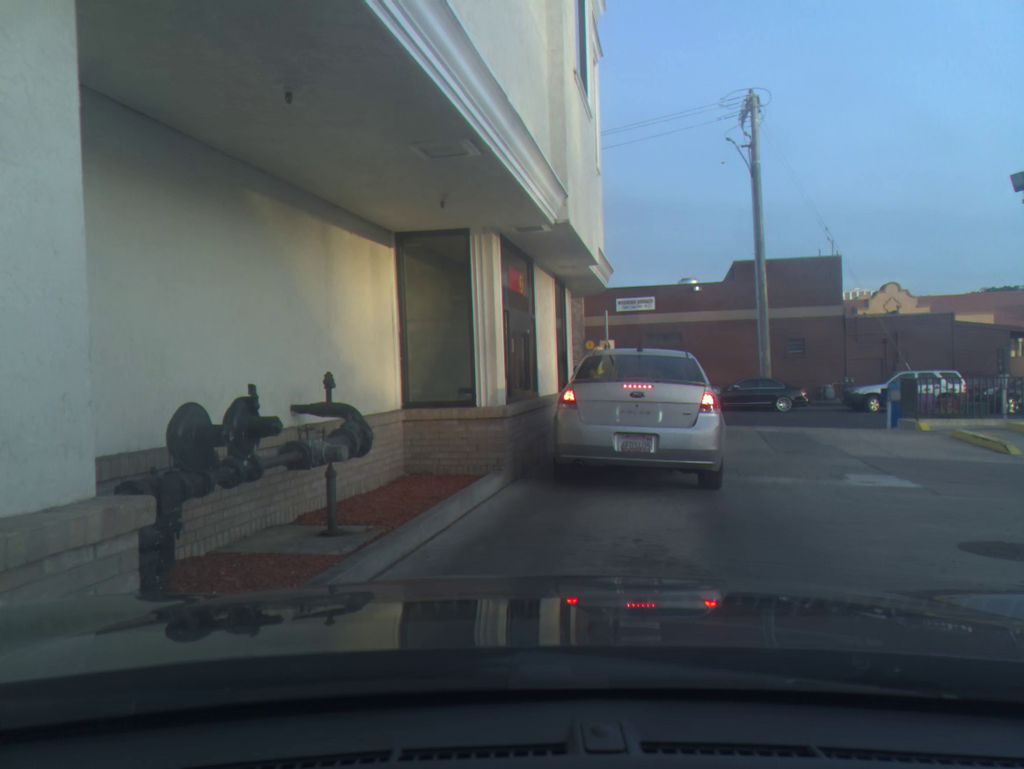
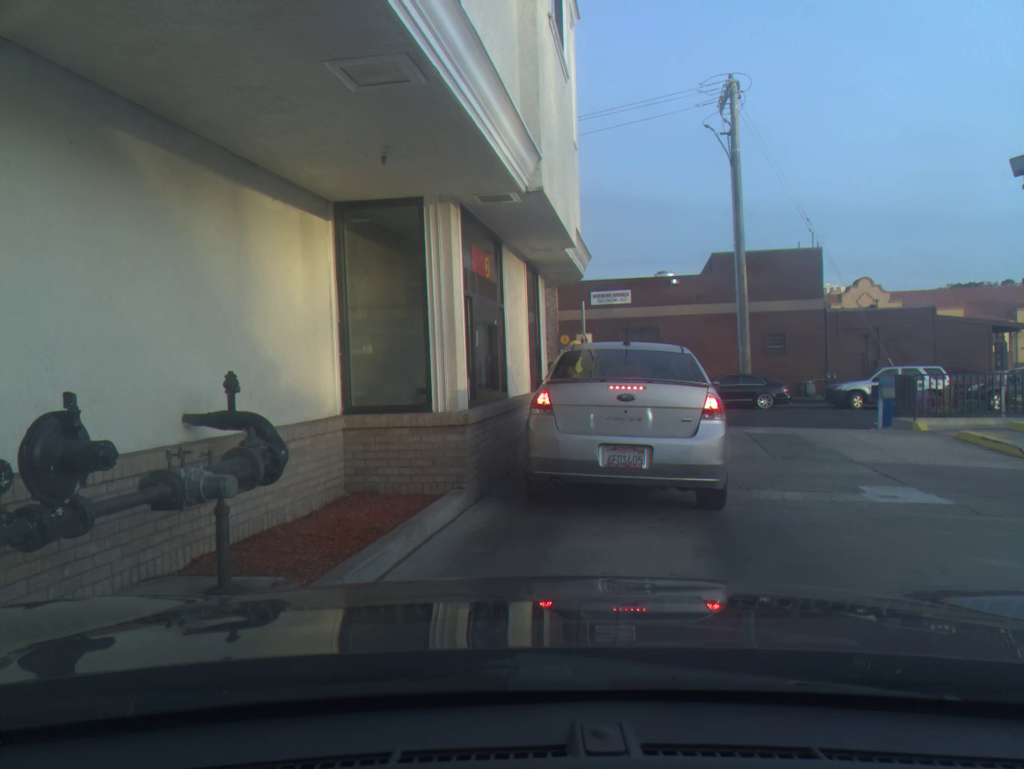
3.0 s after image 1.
(0.0, +1.1) m; +2°
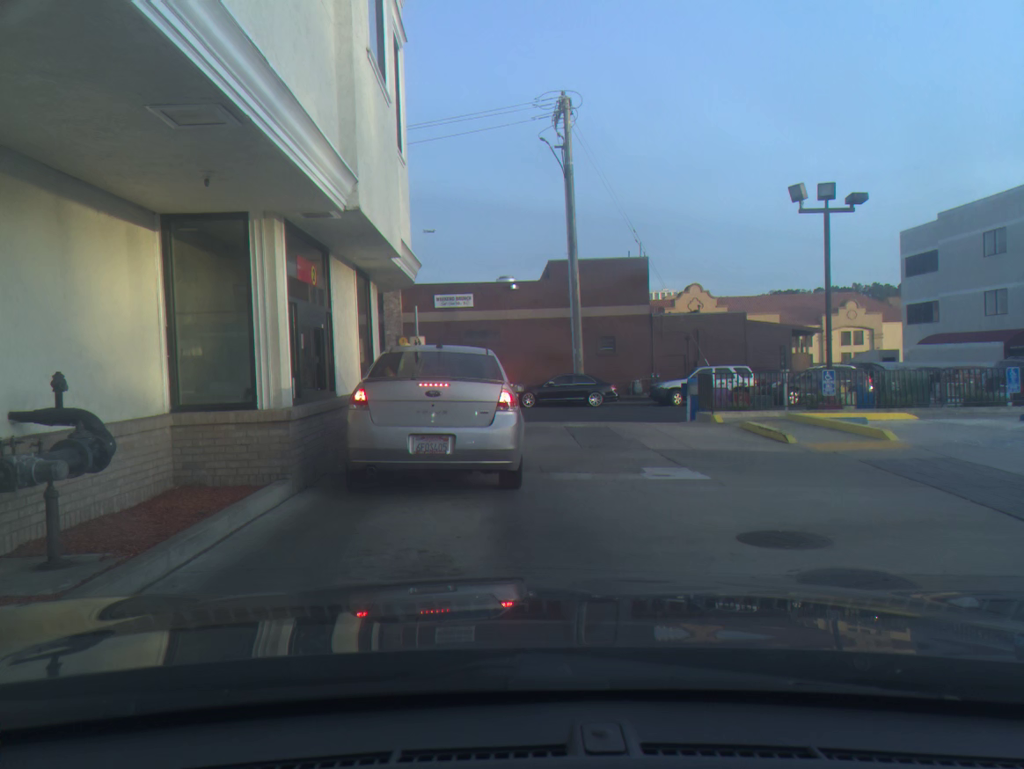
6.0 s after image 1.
(+0.3, -0.9) m; +11°
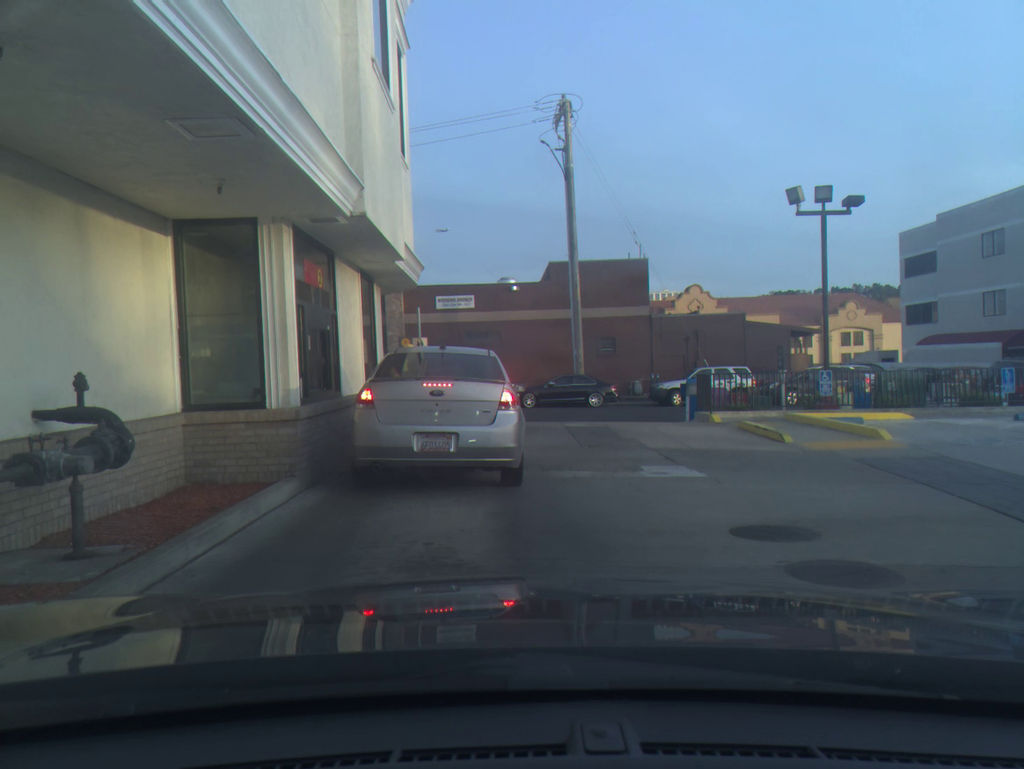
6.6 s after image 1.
(0.0, -0.2) m; 0°
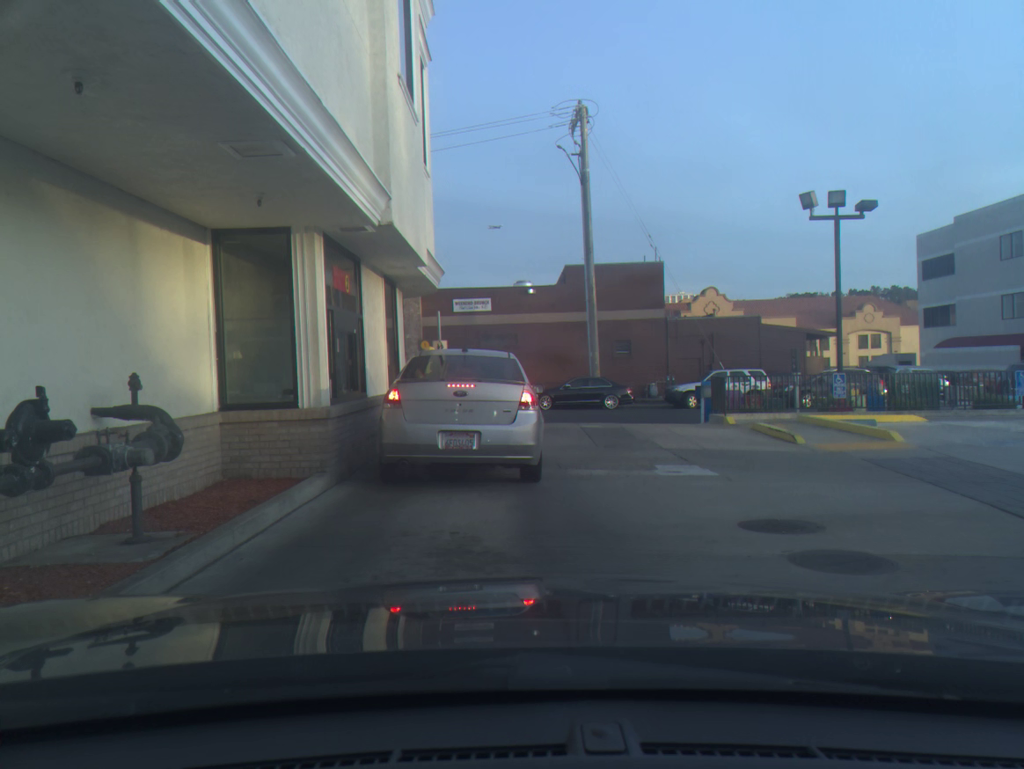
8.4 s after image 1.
(0.0, -0.4) m; -1°
